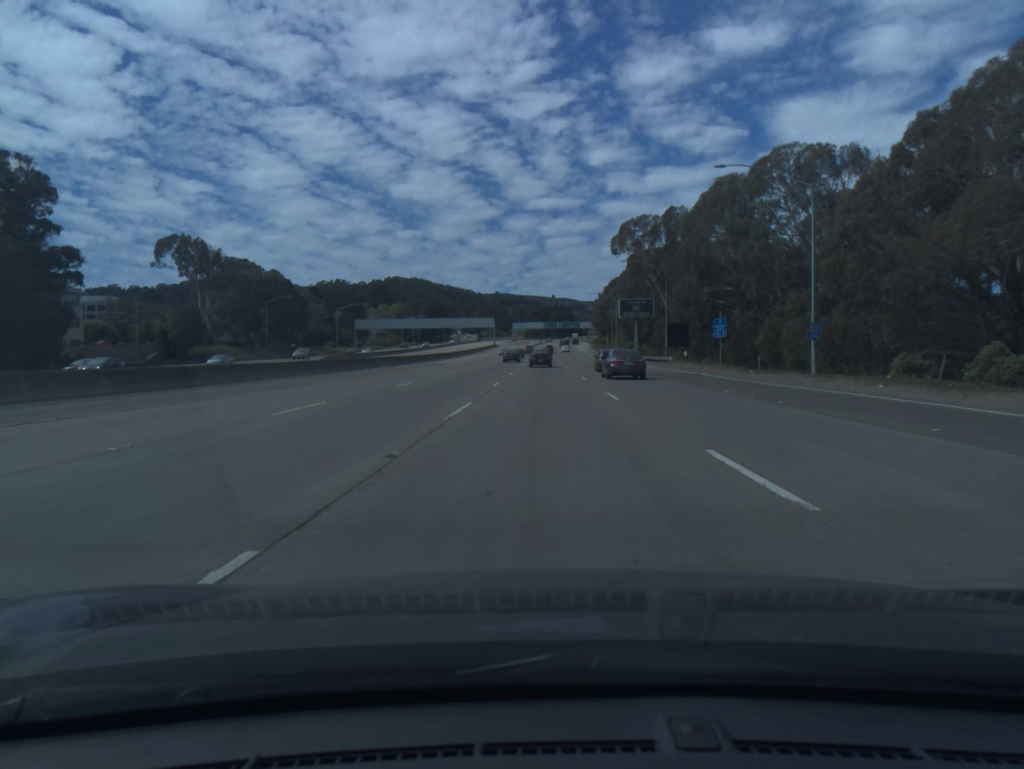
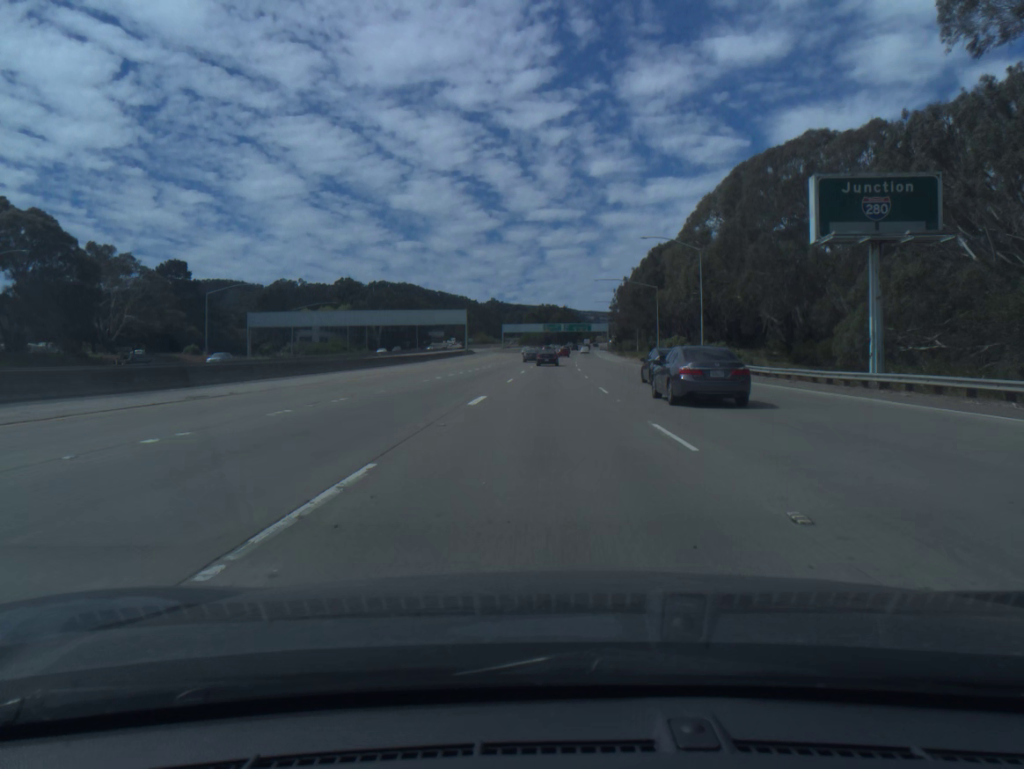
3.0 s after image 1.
(+0.2, +83.2) m; 0°
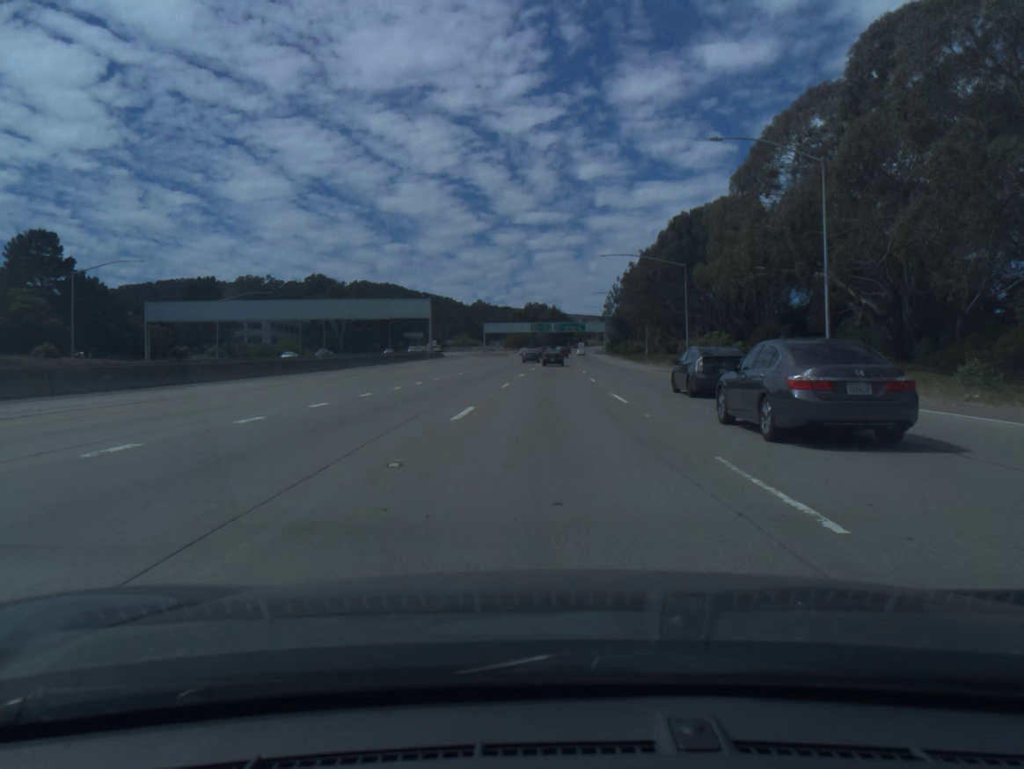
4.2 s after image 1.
(+0.2, +33.9) m; +1°
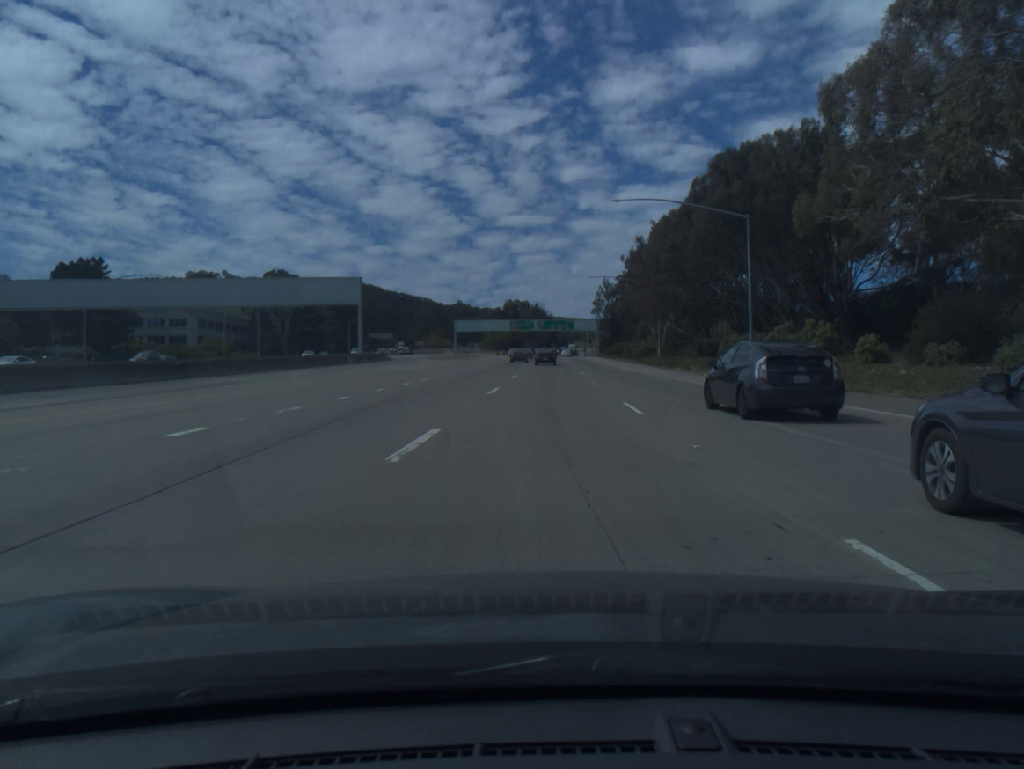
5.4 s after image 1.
(+0.4, +34.1) m; +1°
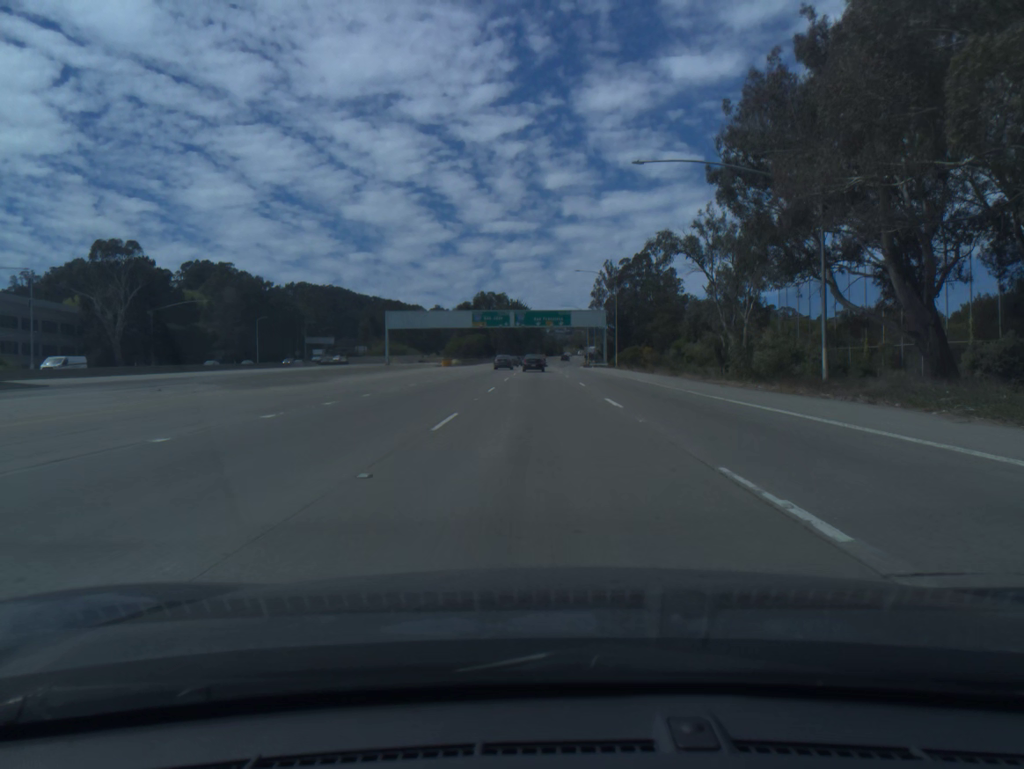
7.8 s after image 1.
(+0.9, +68.3) m; +1°
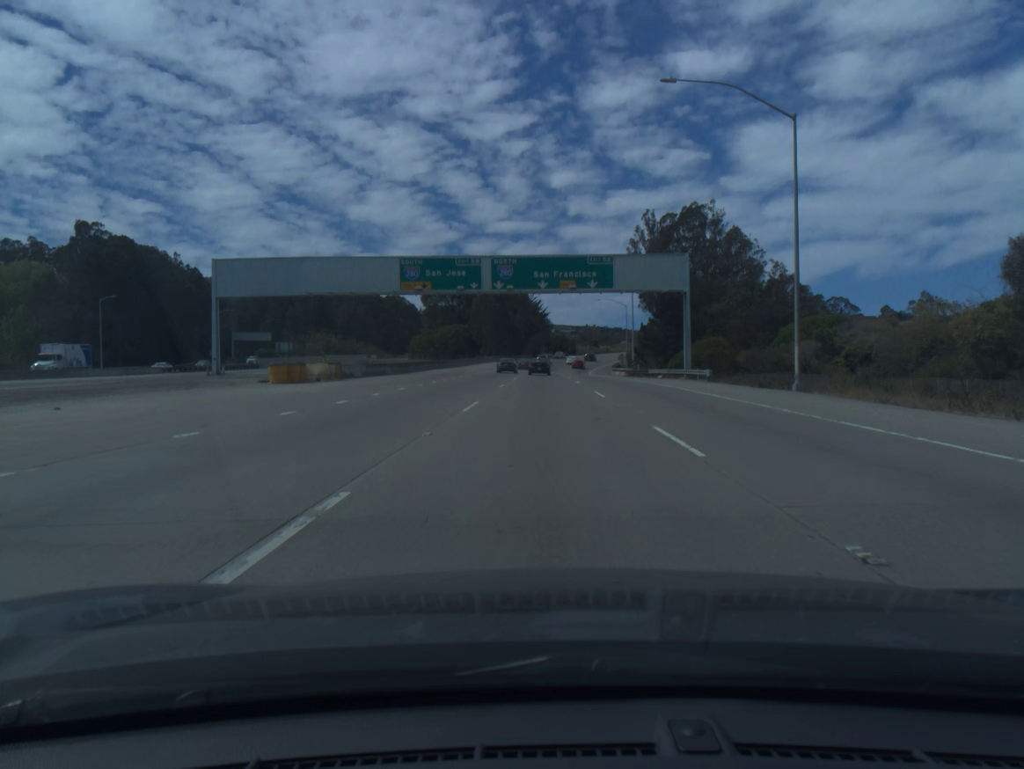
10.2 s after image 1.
(-0.2, +68.0) m; 0°
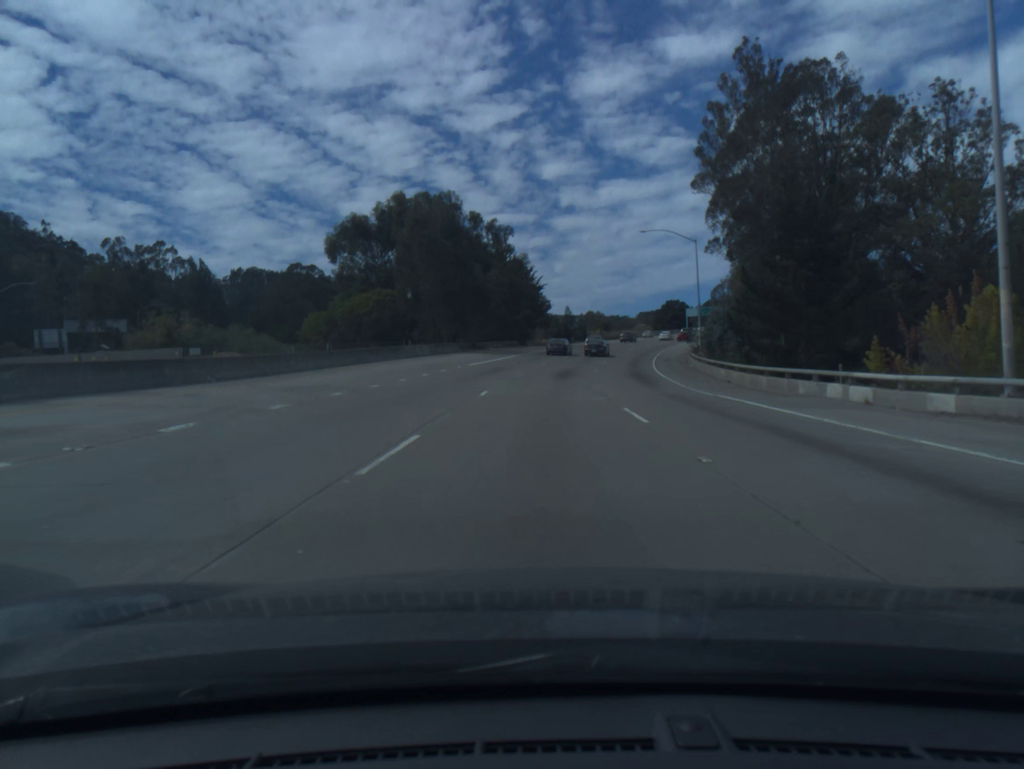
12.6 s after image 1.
(+0.1, +68.3) m; 0°
